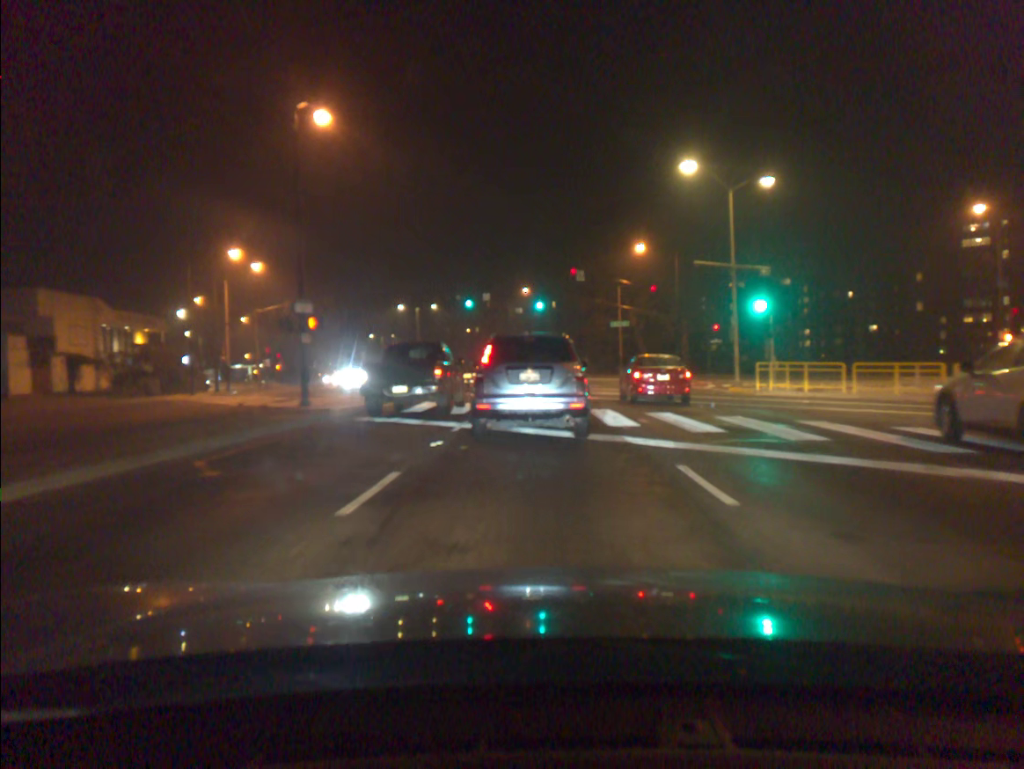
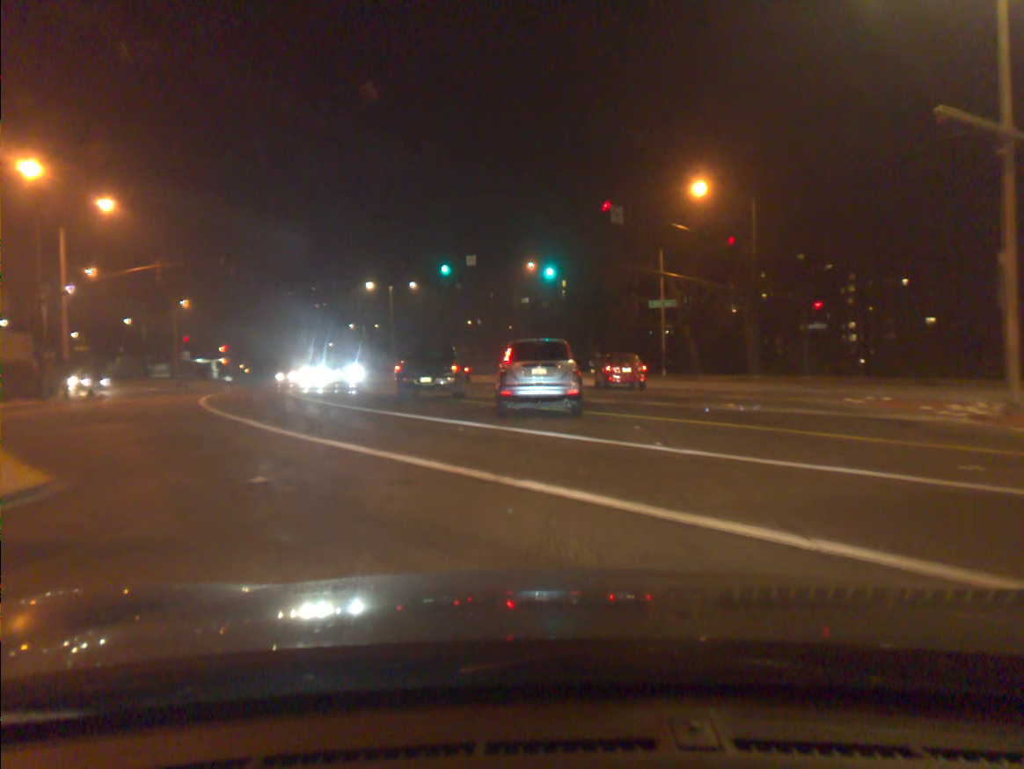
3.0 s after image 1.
(-0.1, +22.1) m; 0°
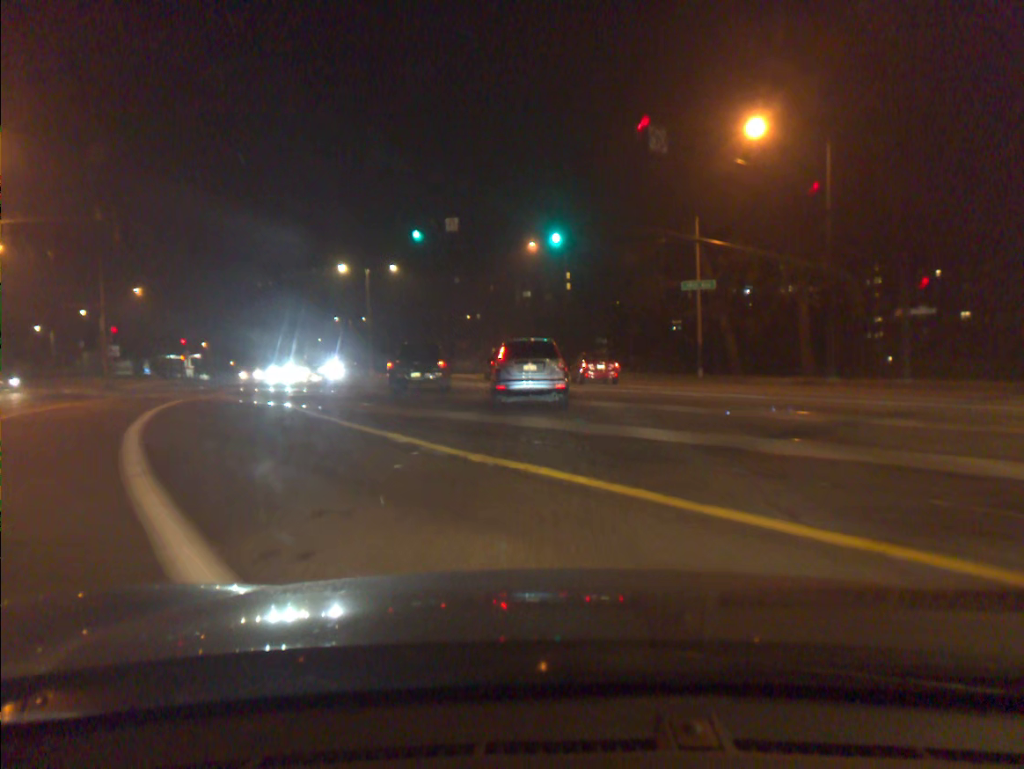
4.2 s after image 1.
(0.0, +11.5) m; 0°
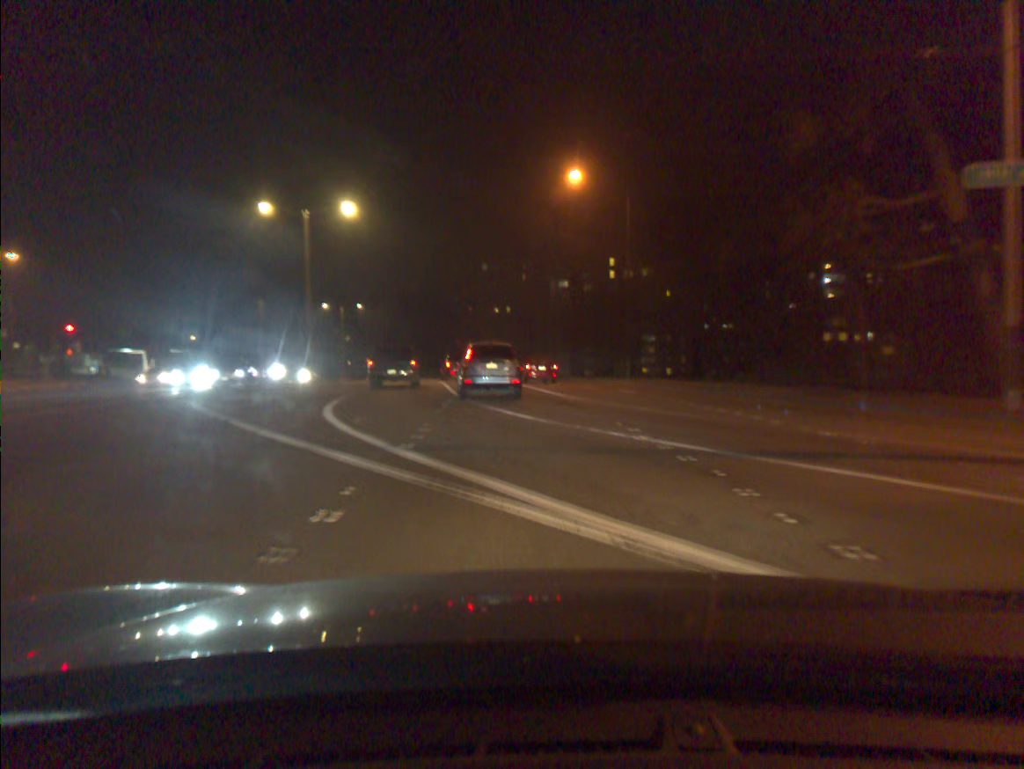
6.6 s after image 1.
(-0.5, +26.2) m; -2°
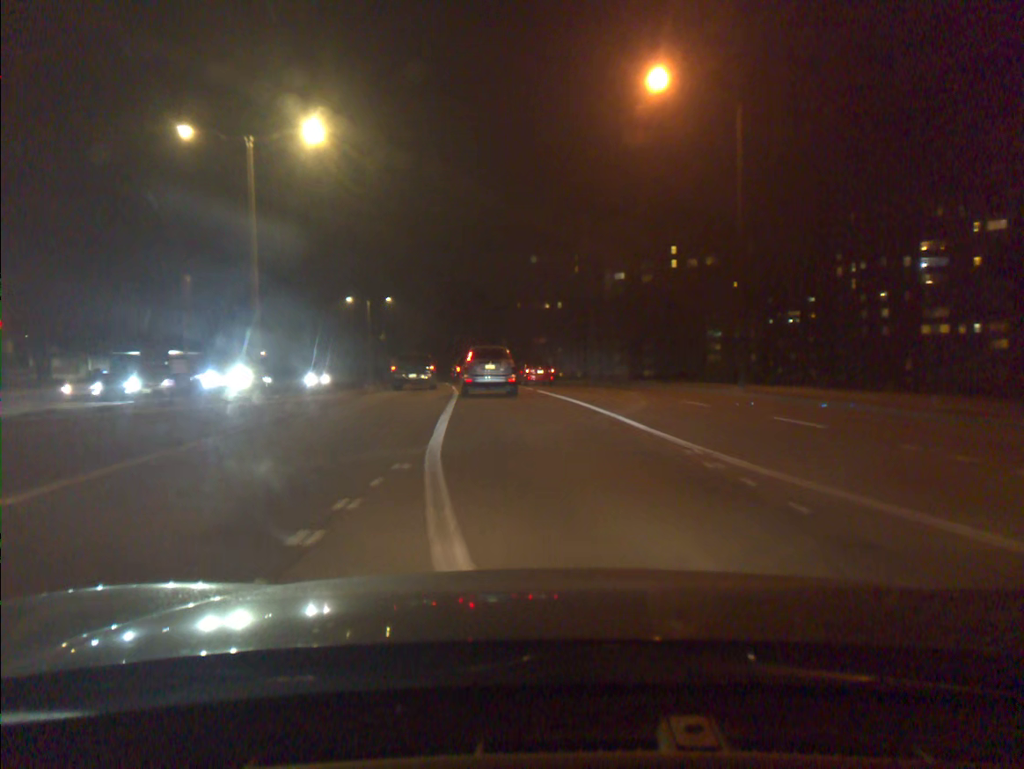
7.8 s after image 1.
(-0.5, +14.9) m; -4°
